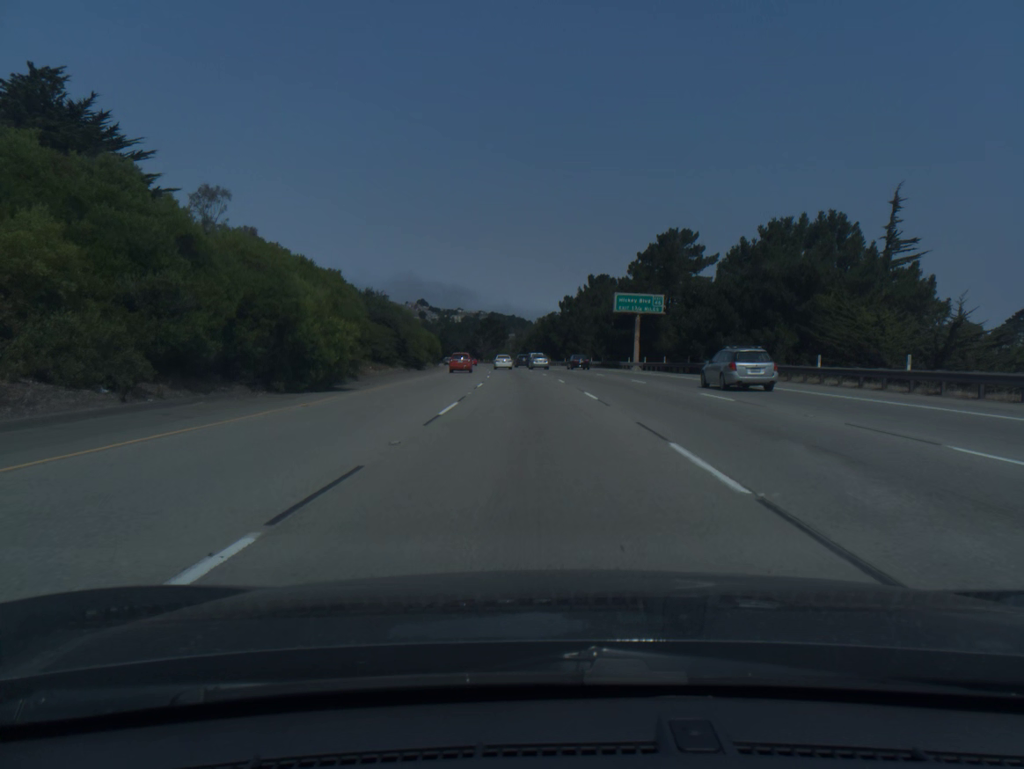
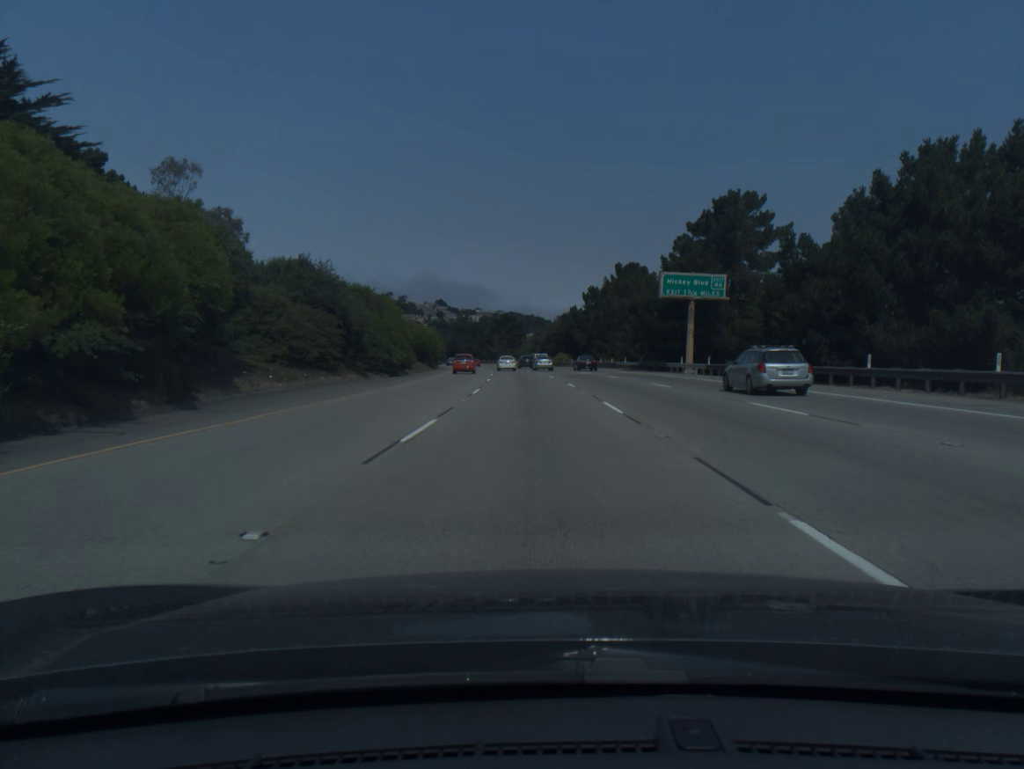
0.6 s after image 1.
(-0.2, +19.6) m; -1°
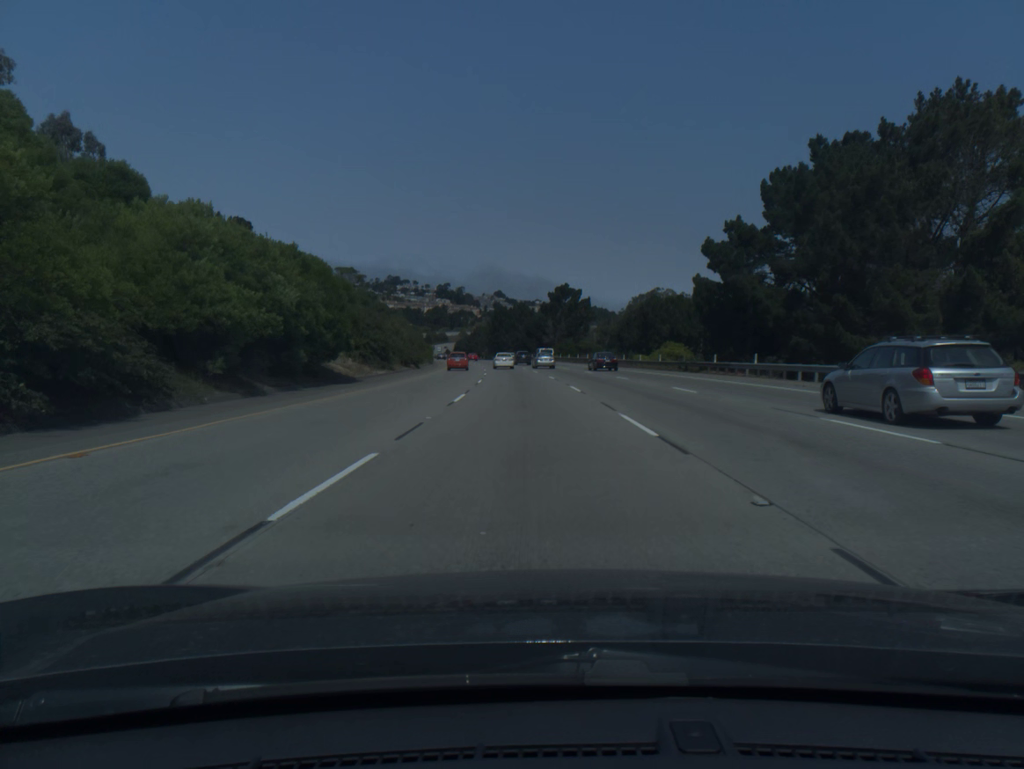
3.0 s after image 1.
(-3.1, +77.9) m; -4°
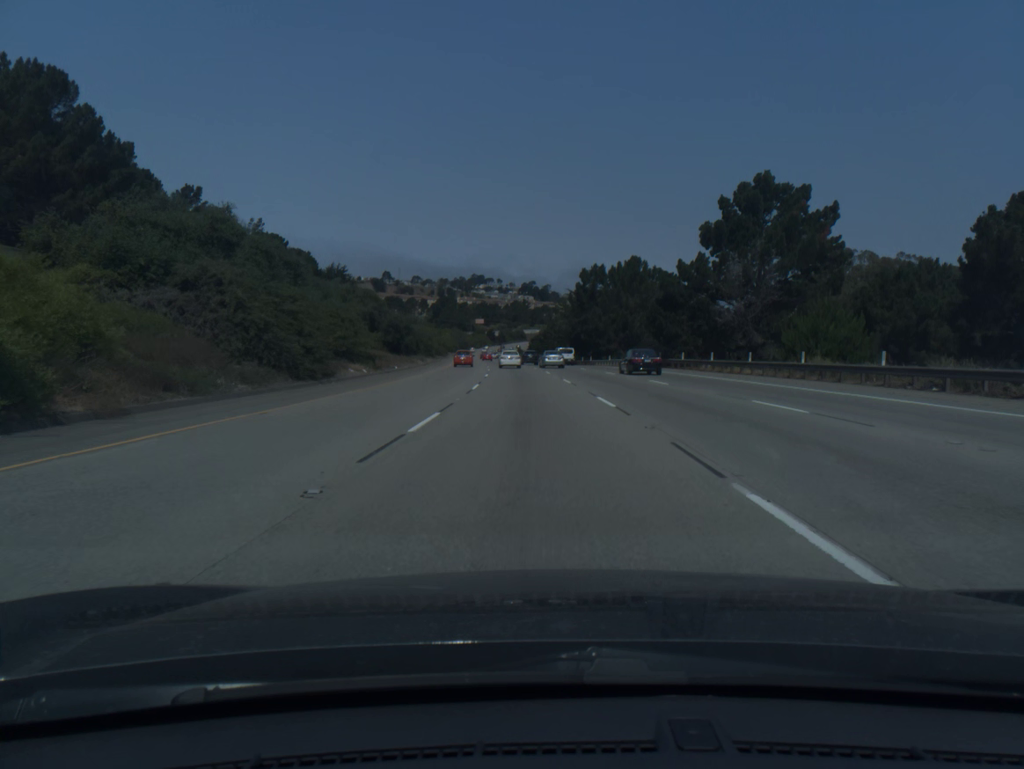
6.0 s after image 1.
(-5.4, +96.1) m; -6°
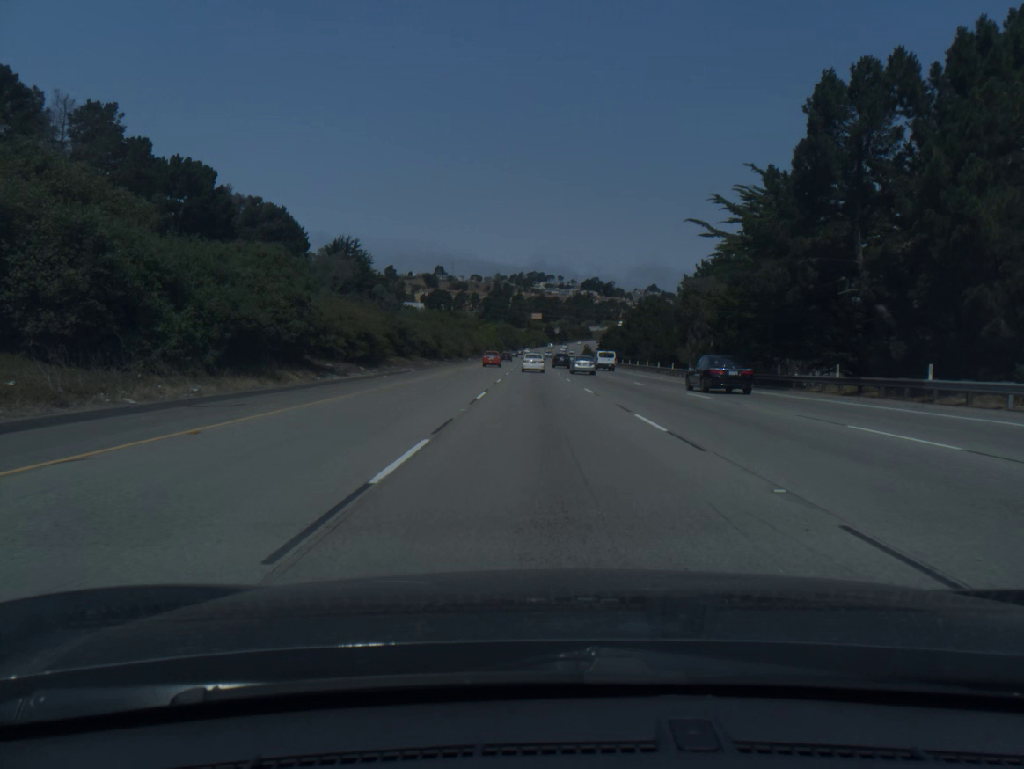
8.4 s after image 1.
(-3.7, +77.4) m; -4°
